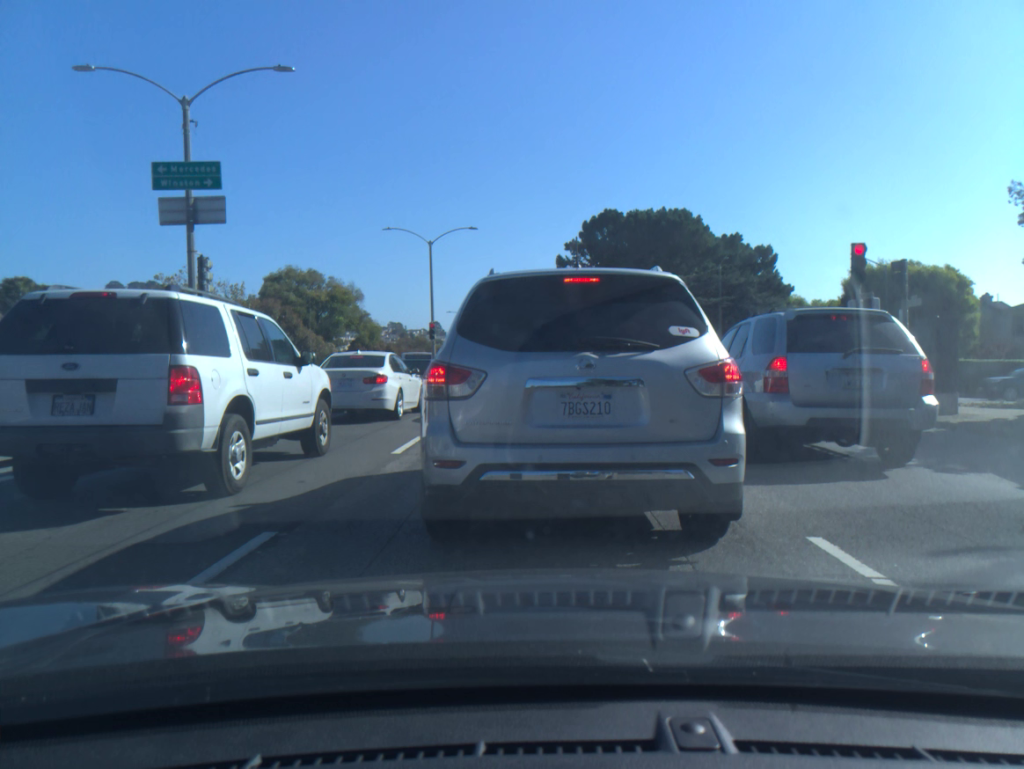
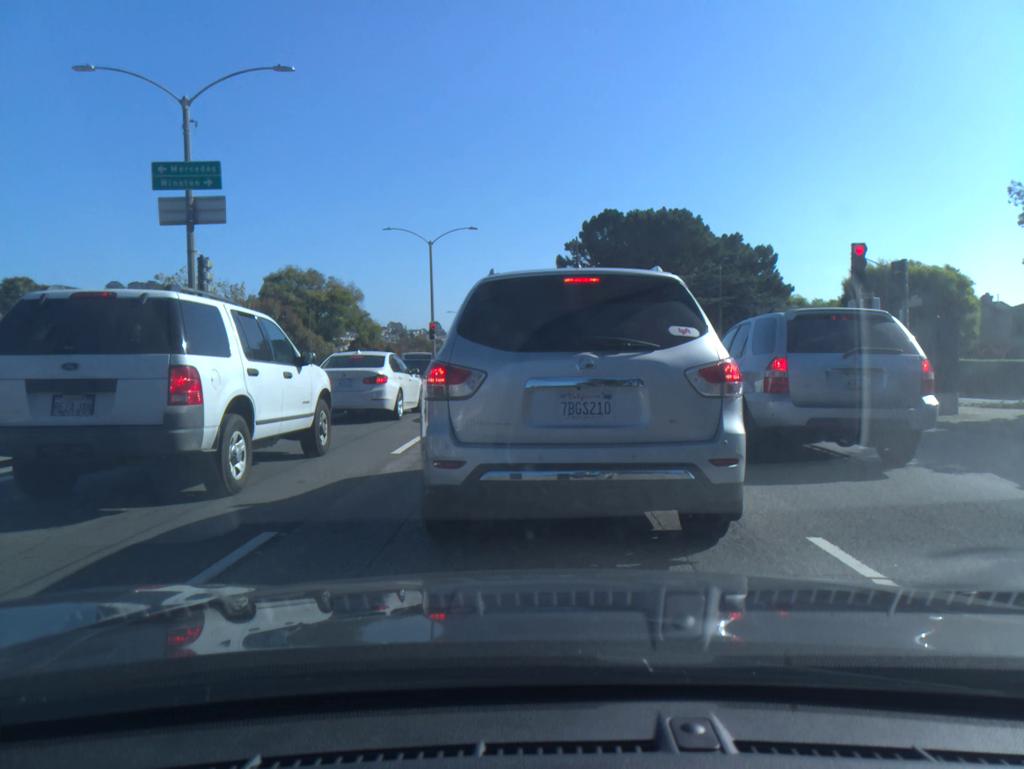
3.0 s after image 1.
(0.0, 0.0) m; 0°
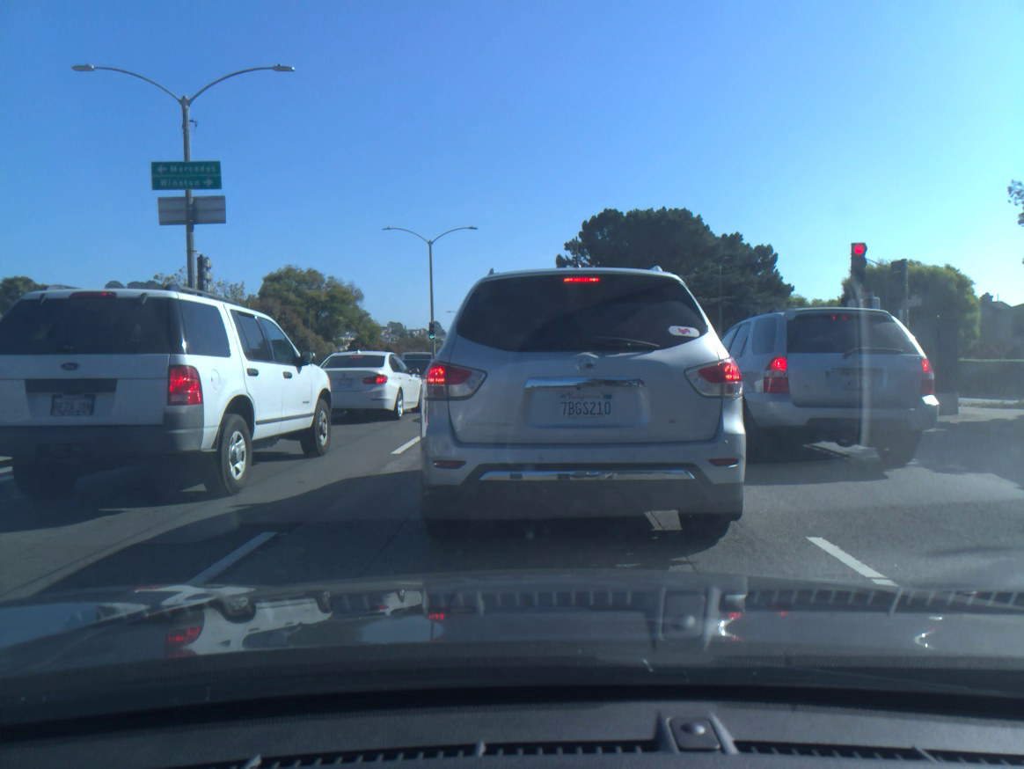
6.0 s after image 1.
(0.0, +0.1) m; 0°
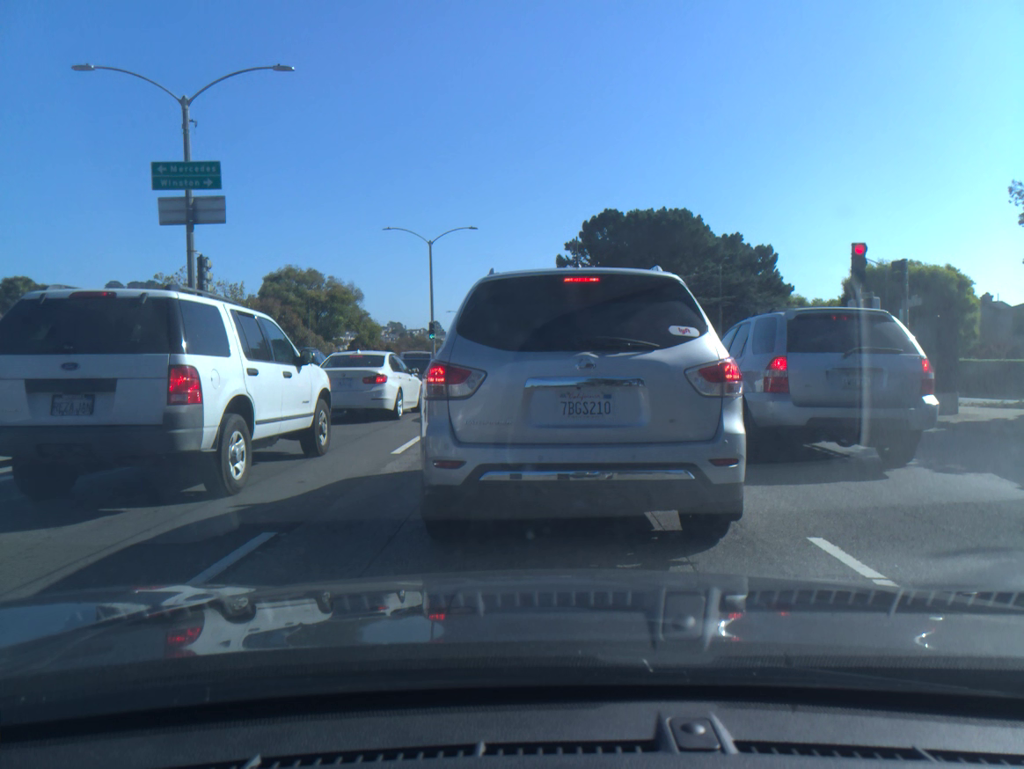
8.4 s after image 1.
(0.0, 0.0) m; 0°
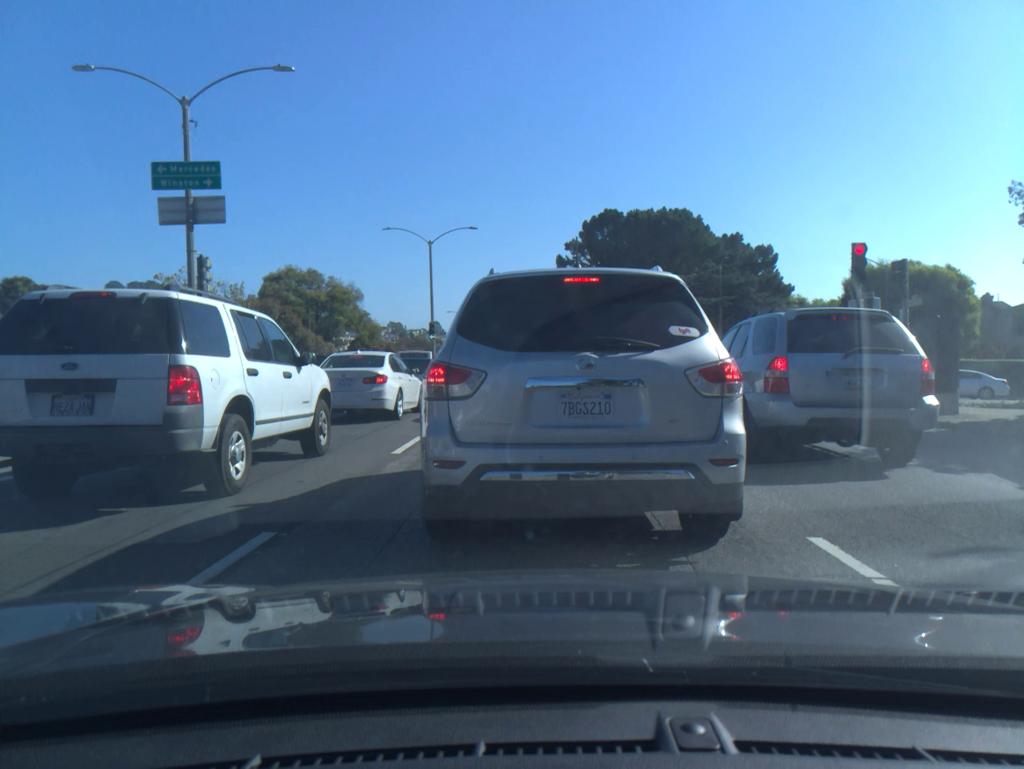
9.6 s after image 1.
(0.0, 0.0) m; 0°
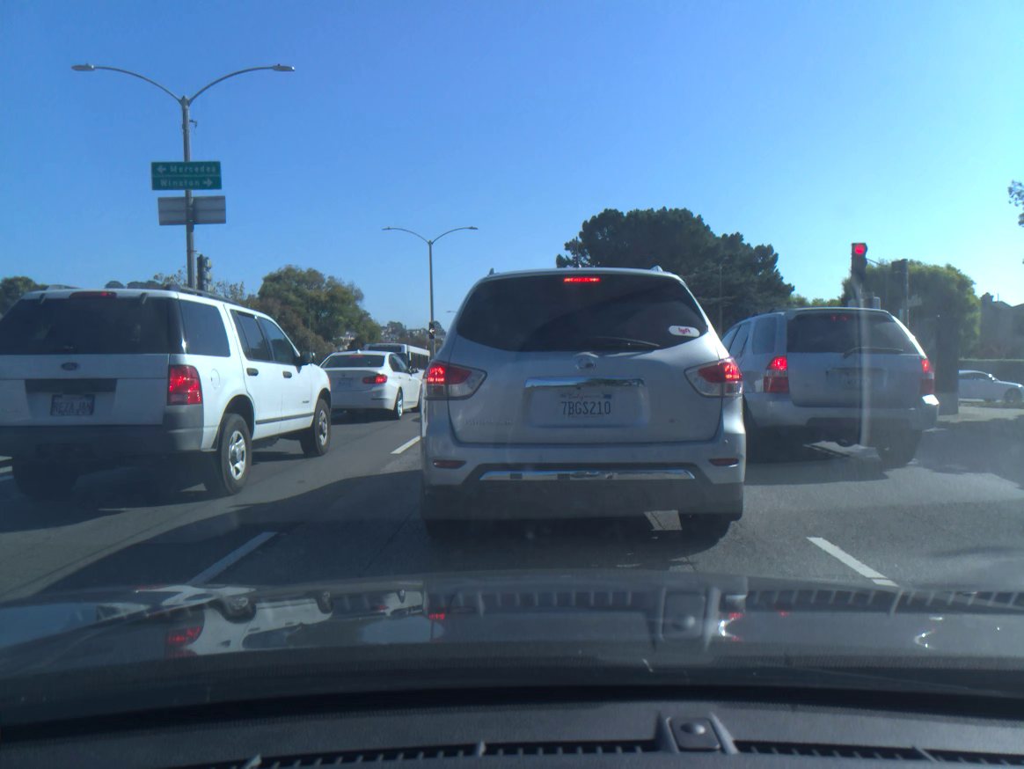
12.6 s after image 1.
(+0.1, +0.1) m; 0°
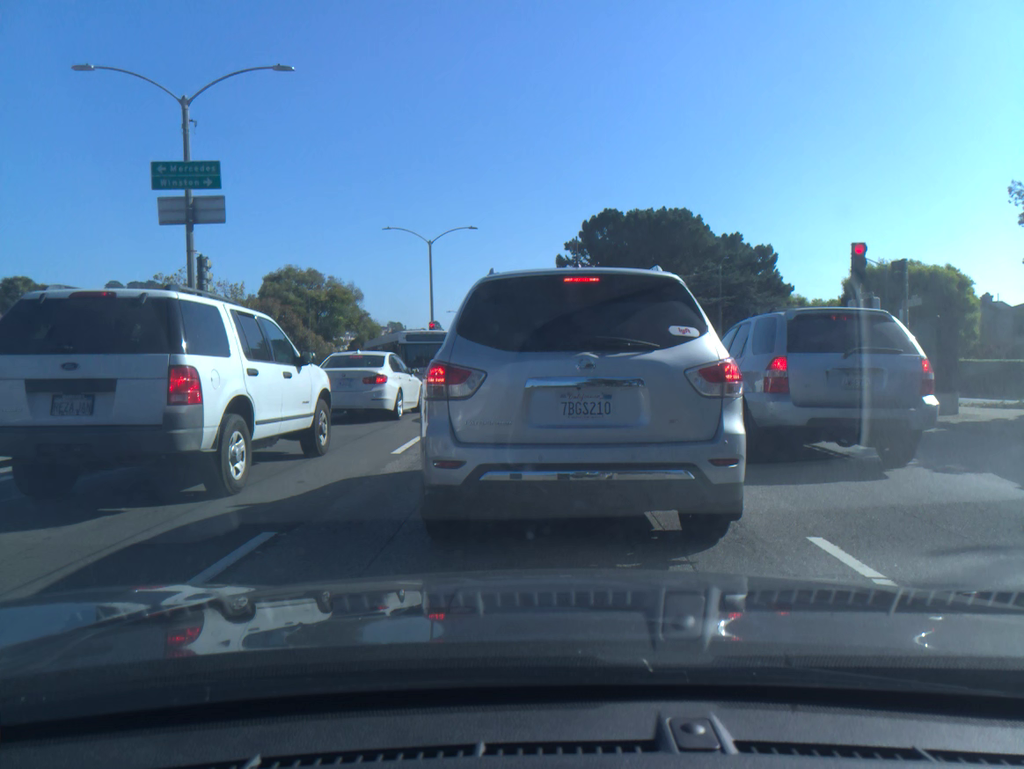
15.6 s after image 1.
(0.0, 0.0) m; 0°
